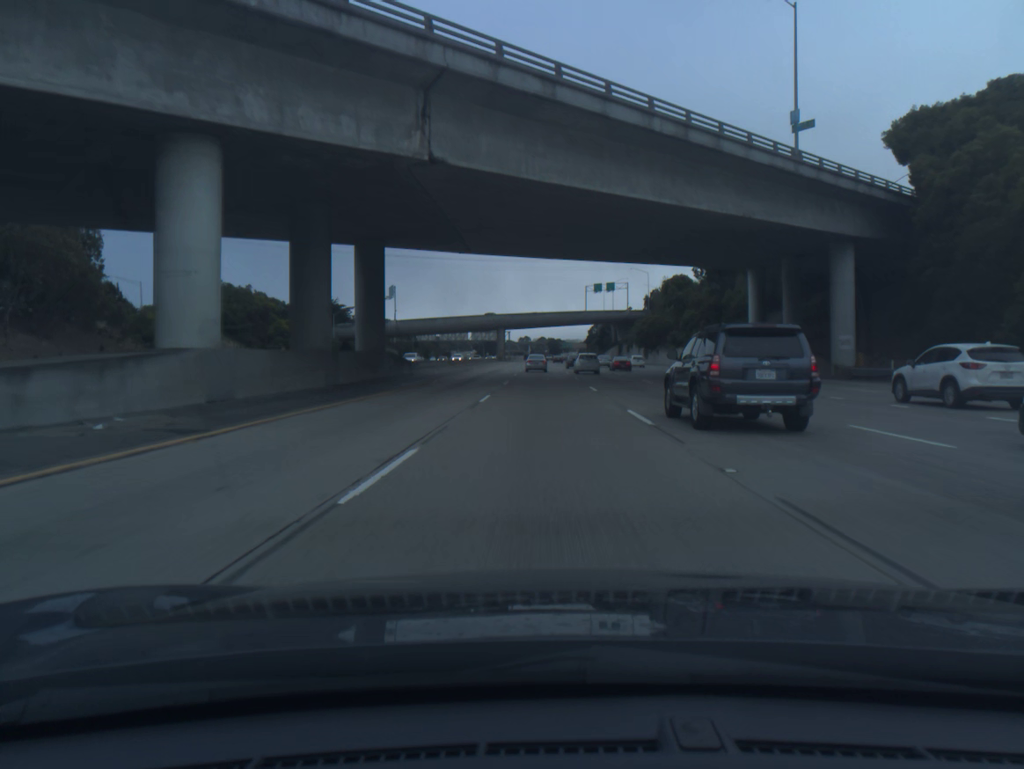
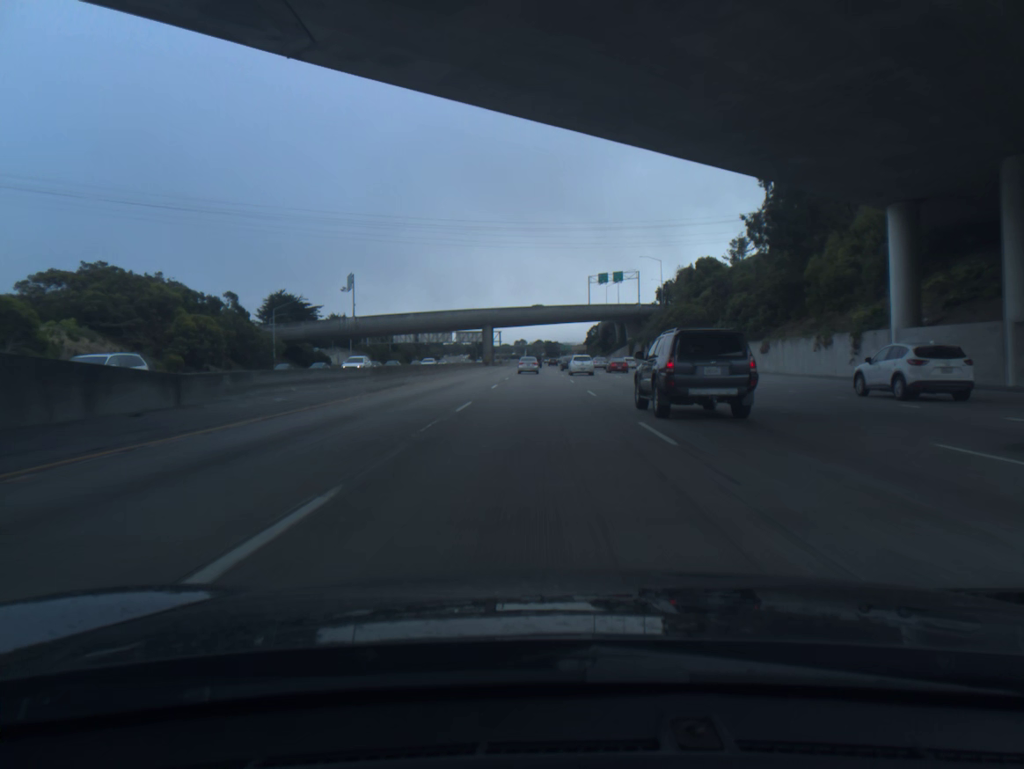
(+0.1, +32.8) m; 0°
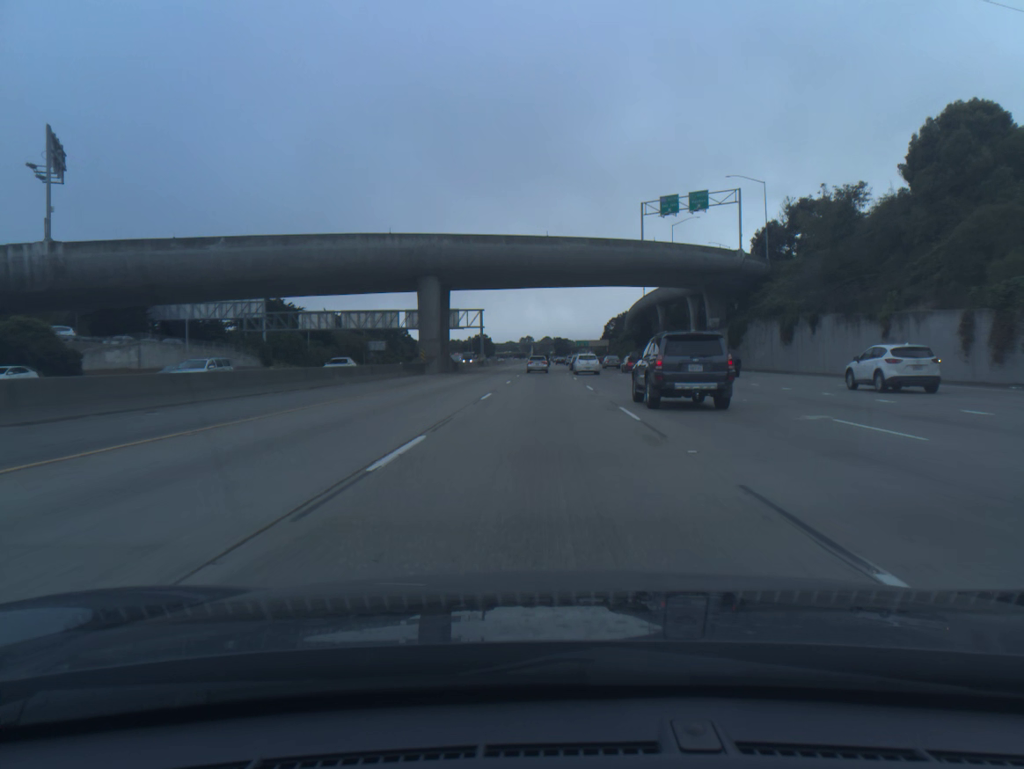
(-0.6, +83.0) m; -1°
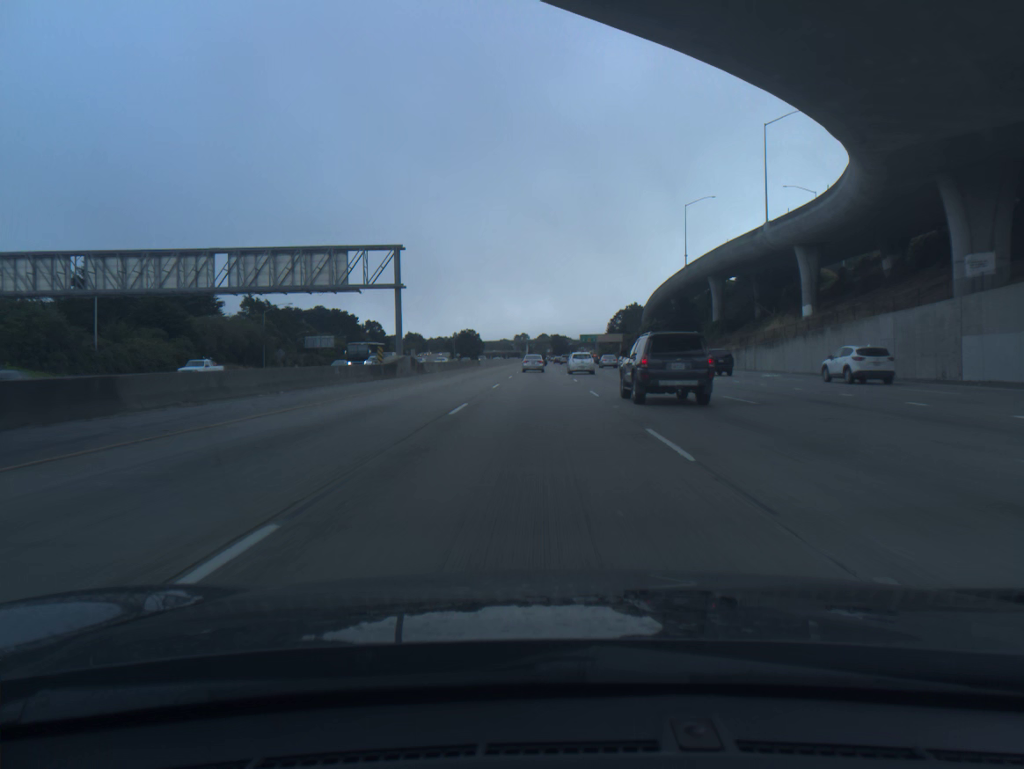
(+0.3, +65.0) m; 0°
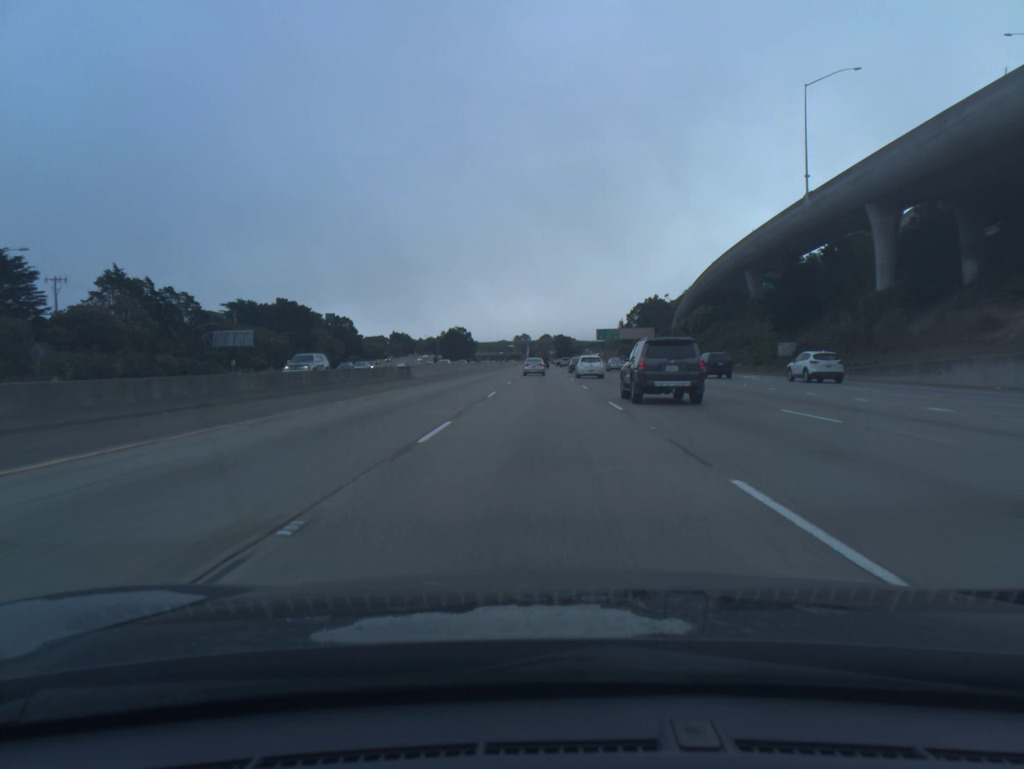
(-0.2, +63.3) m; 0°
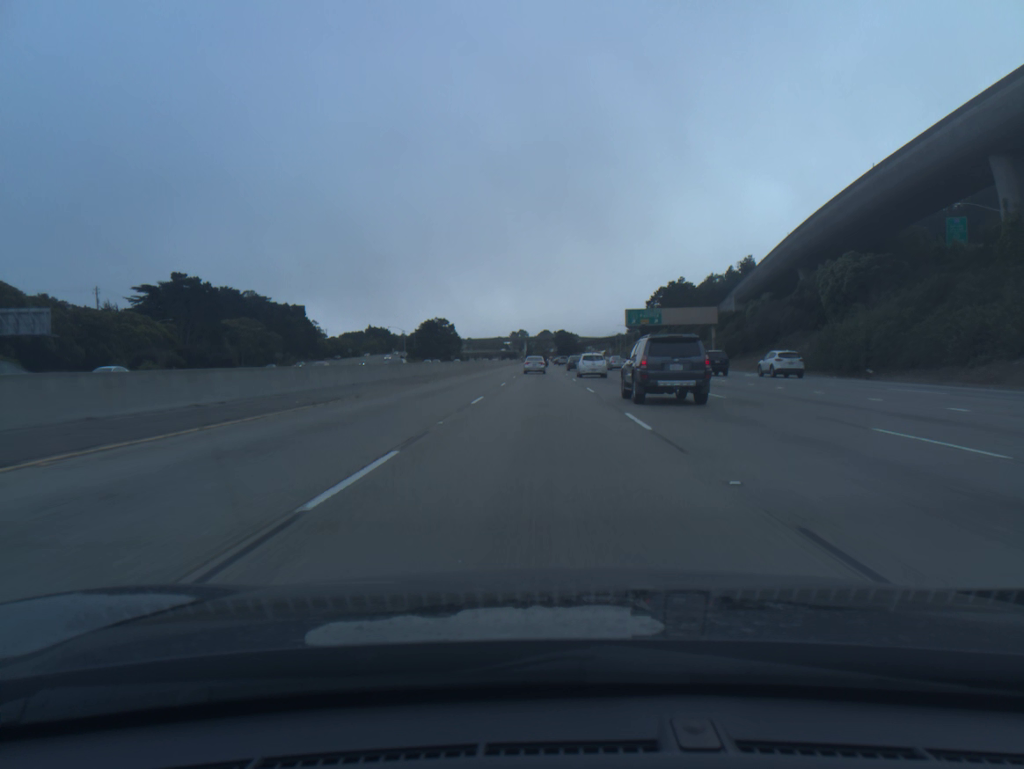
(+0.1, +63.9) m; 0°
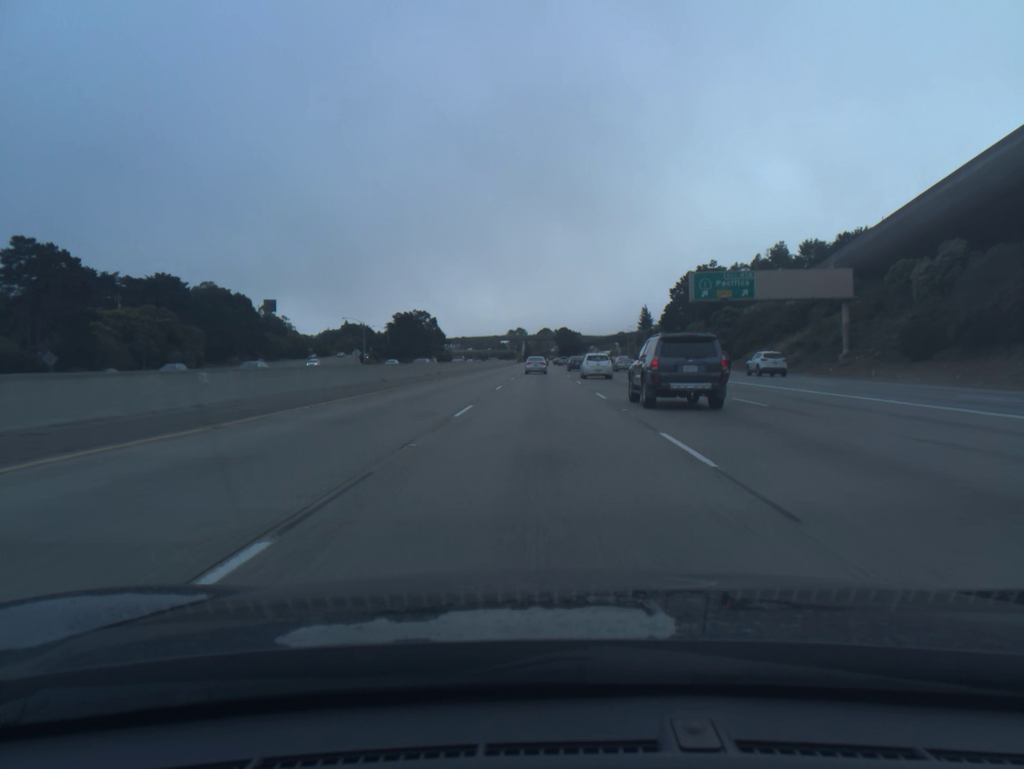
(0.0, +48.4) m; 0°
